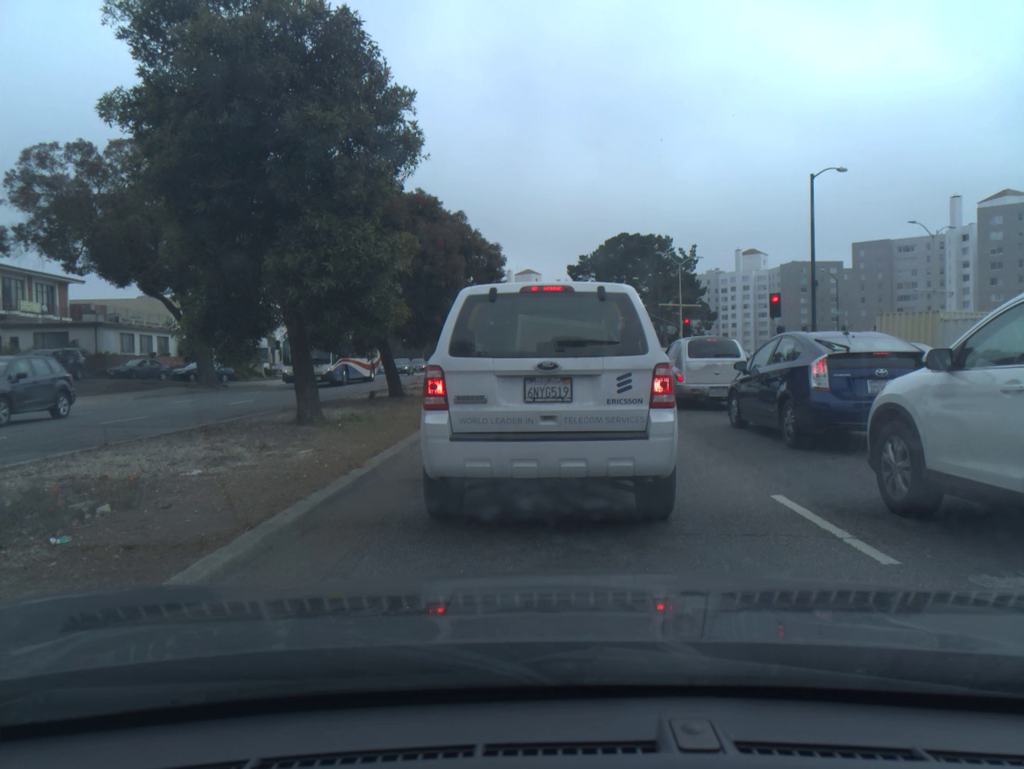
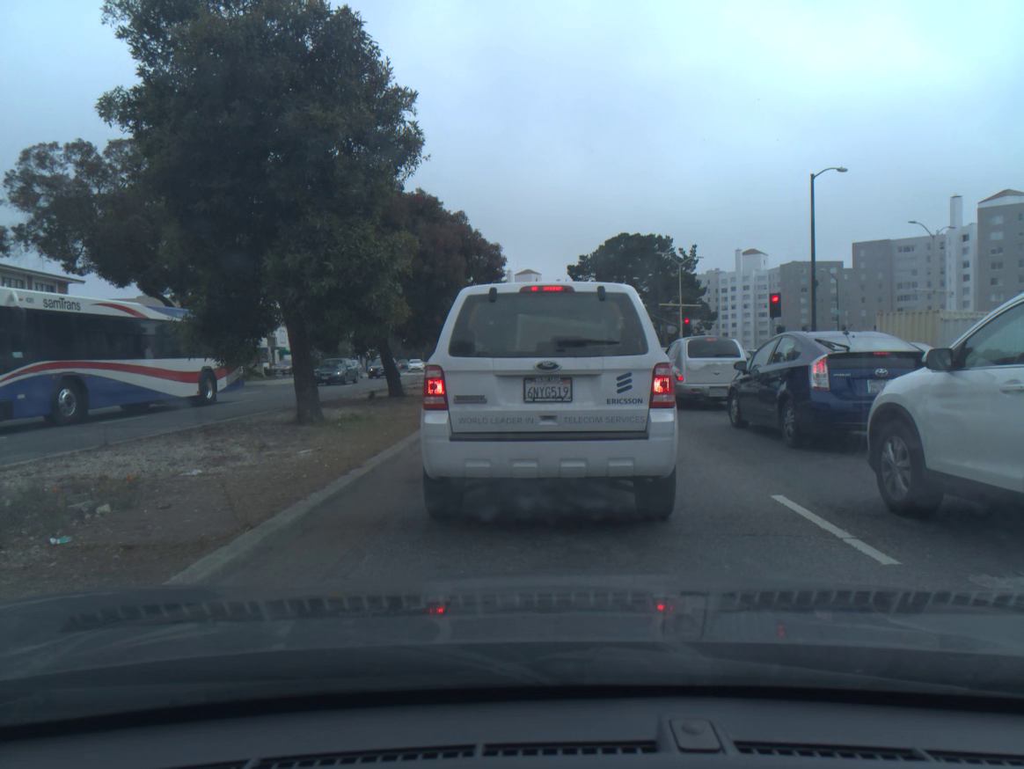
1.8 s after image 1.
(0.0, 0.0) m; 0°
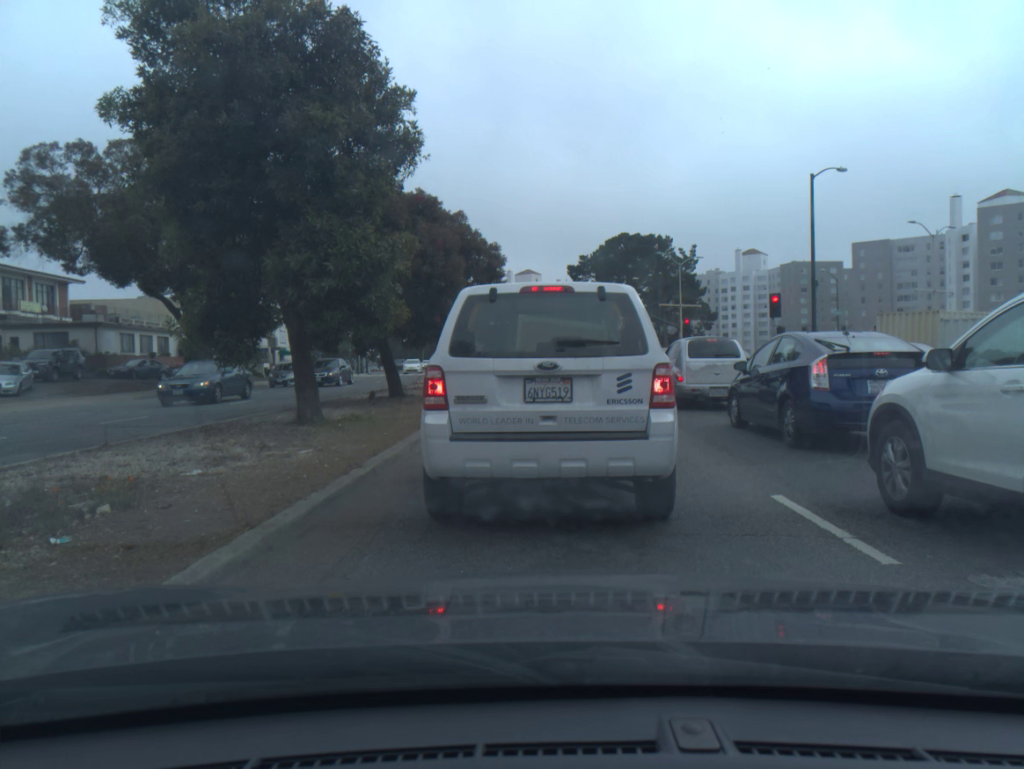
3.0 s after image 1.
(0.0, 0.0) m; 0°
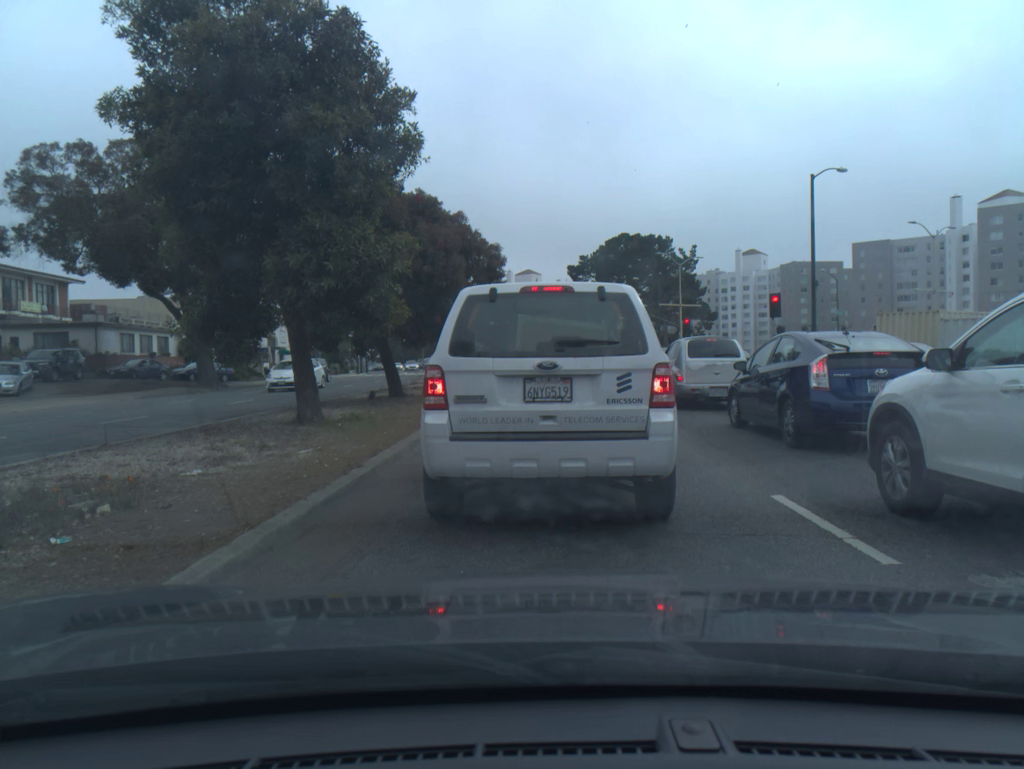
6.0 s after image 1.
(0.0, 0.0) m; 0°
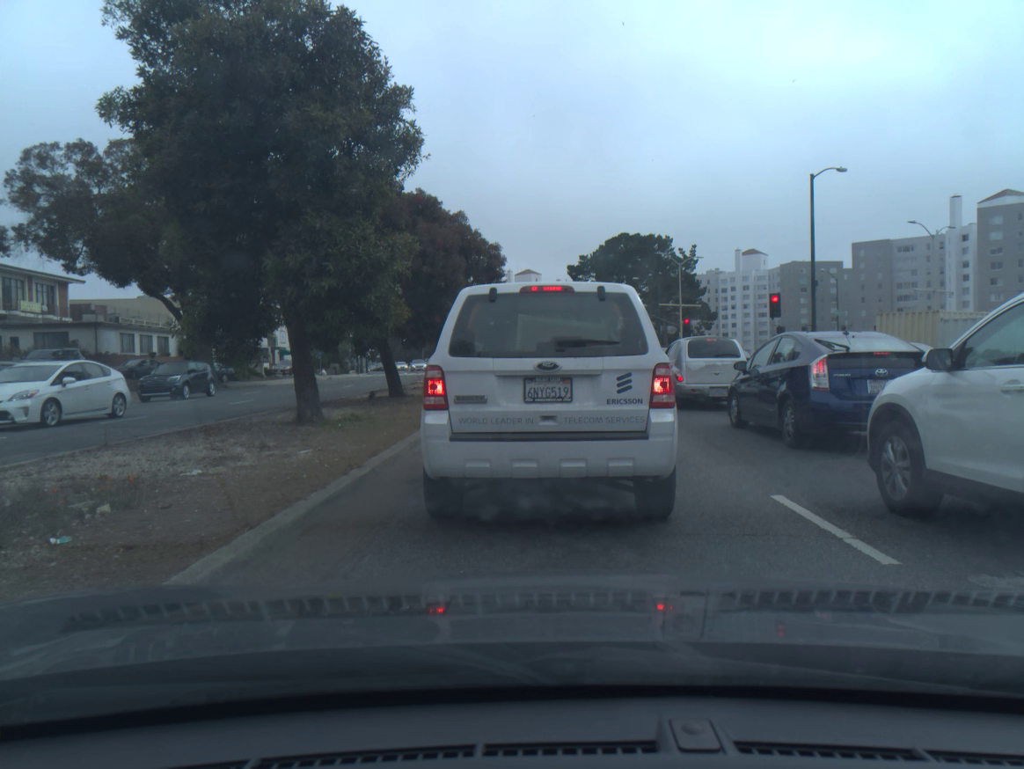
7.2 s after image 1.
(0.0, 0.0) m; 0°
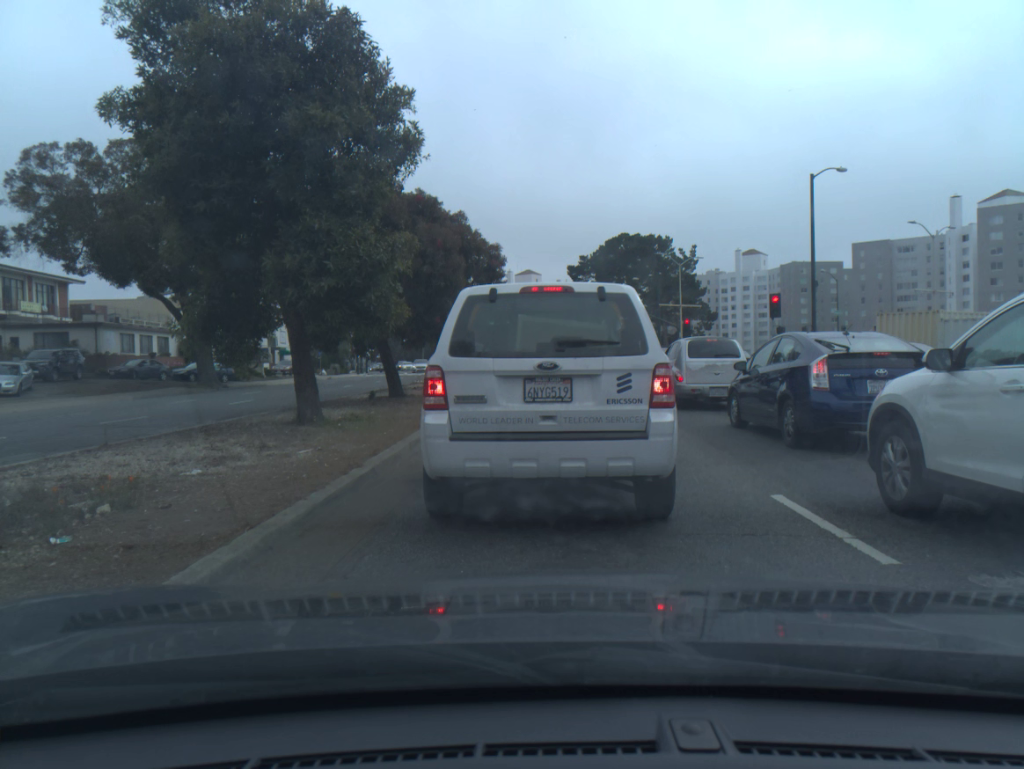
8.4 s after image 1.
(0.0, 0.0) m; 0°
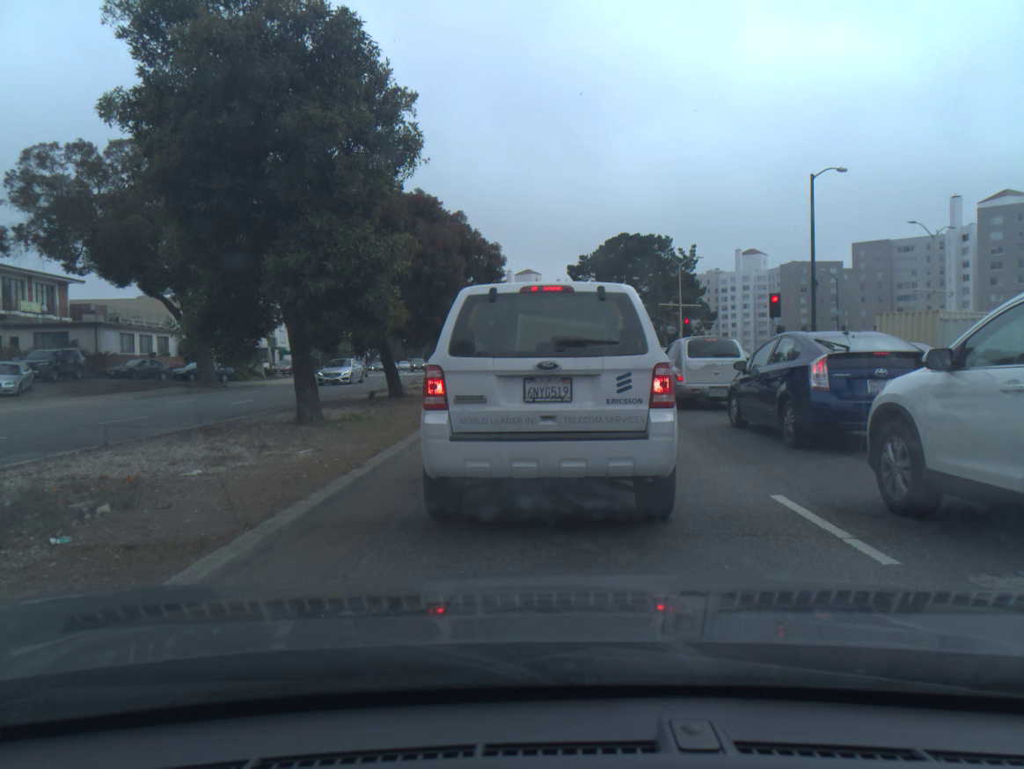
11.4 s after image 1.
(0.0, 0.0) m; 0°
